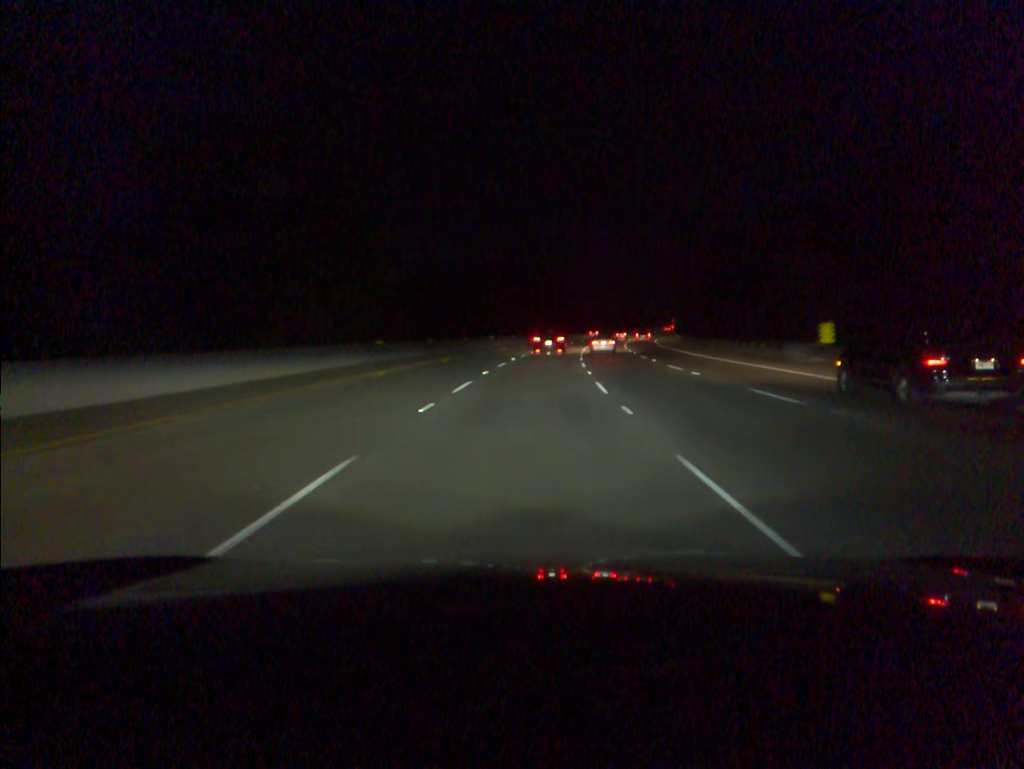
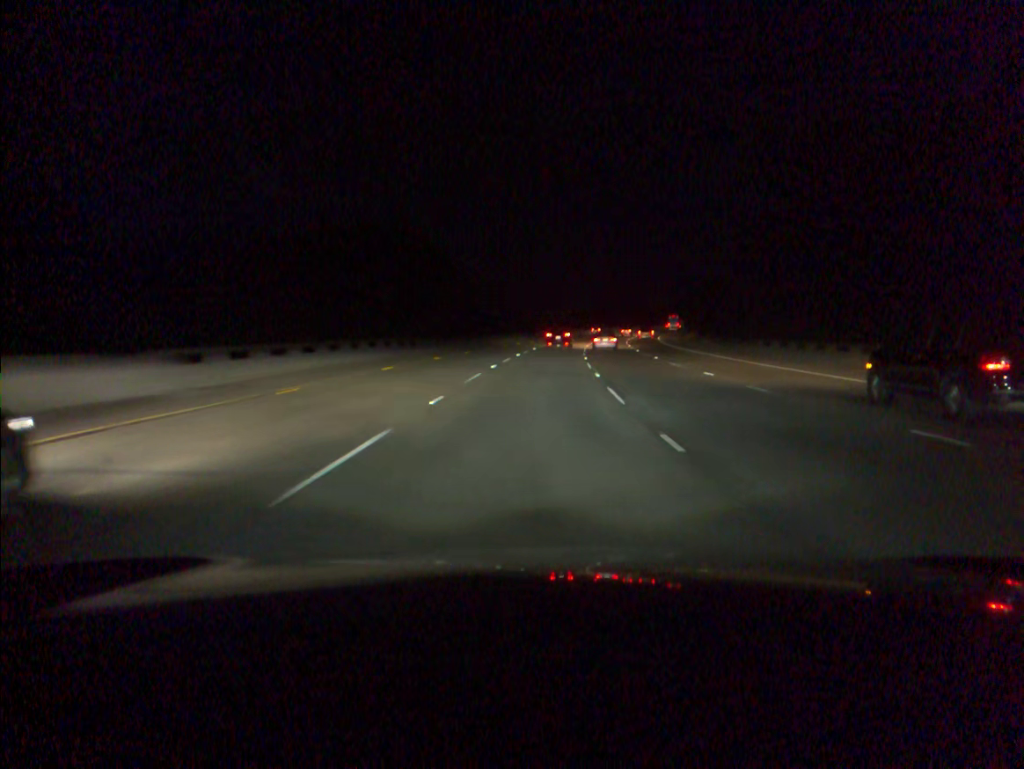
(+5.5, +91.0) m; +7°
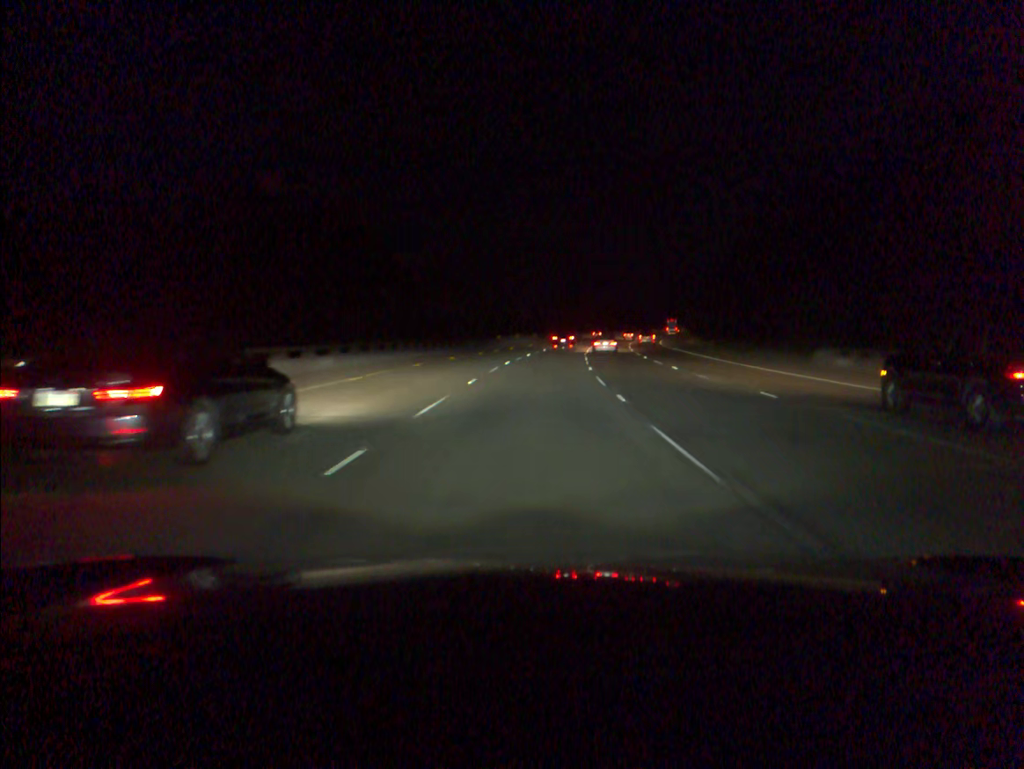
(+0.9, +36.5) m; +3°
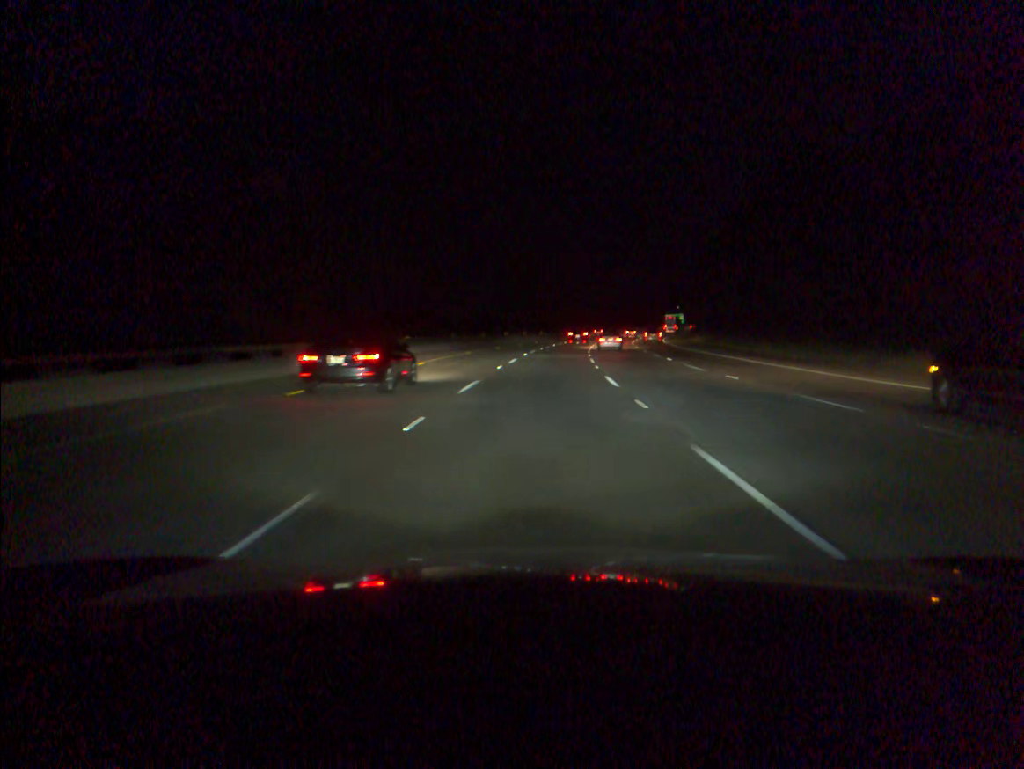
(+2.1, +54.8) m; +5°
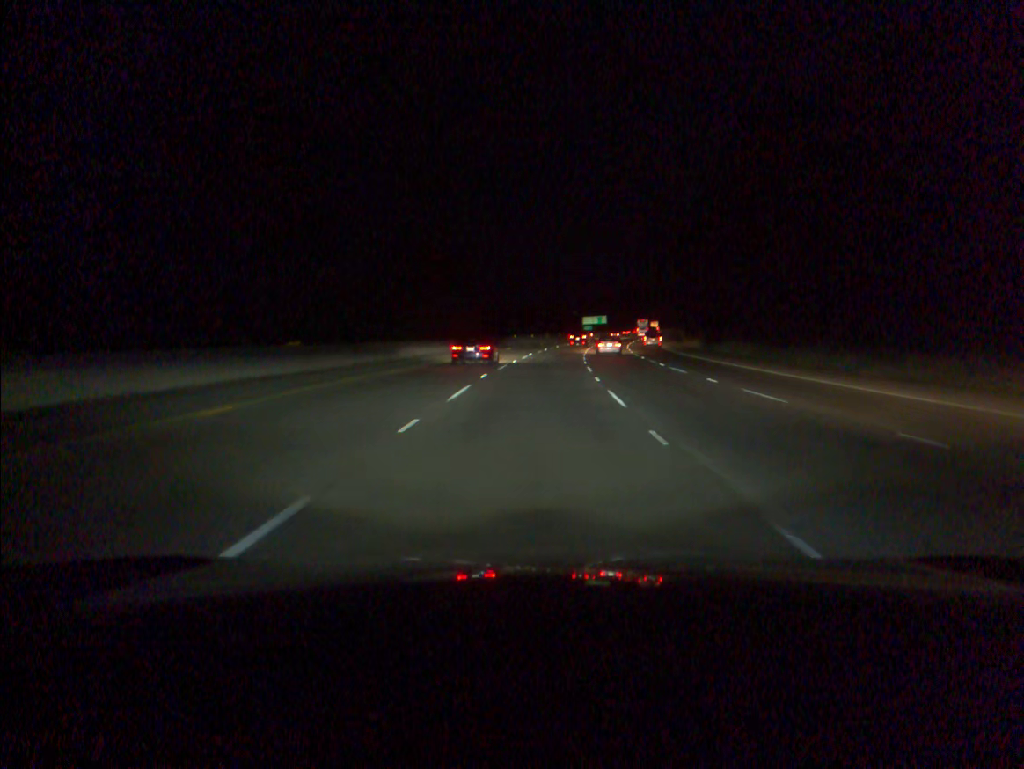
(+6.0, +90.7) m; +8°
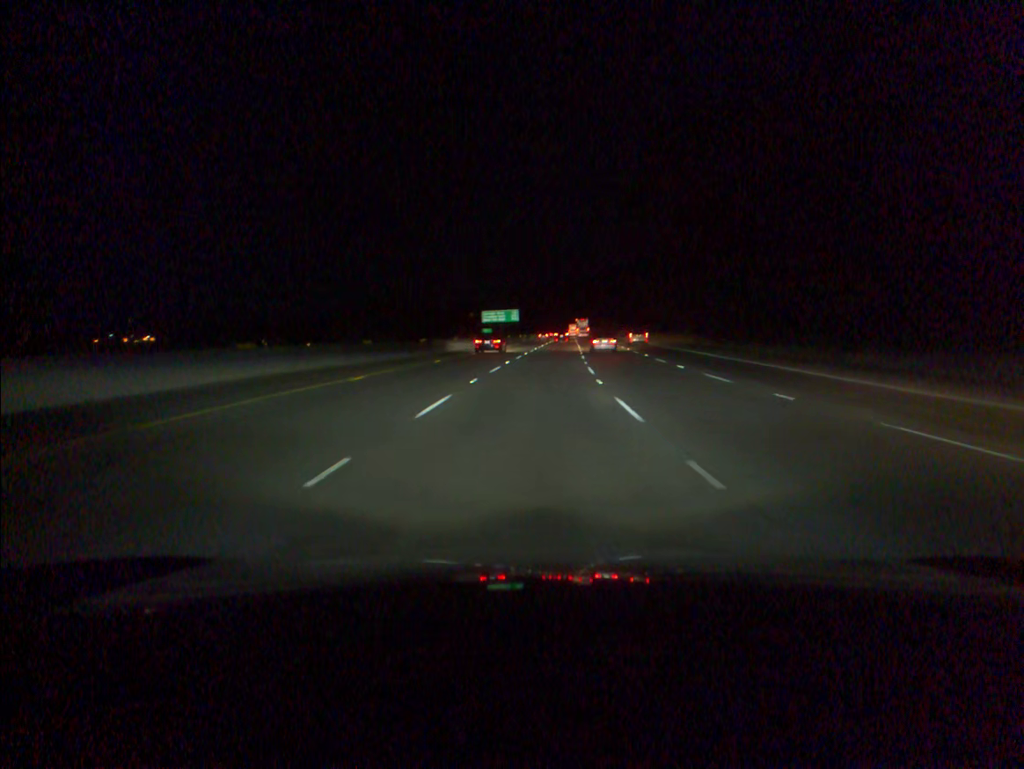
(+5.7, +90.8) m; +7°
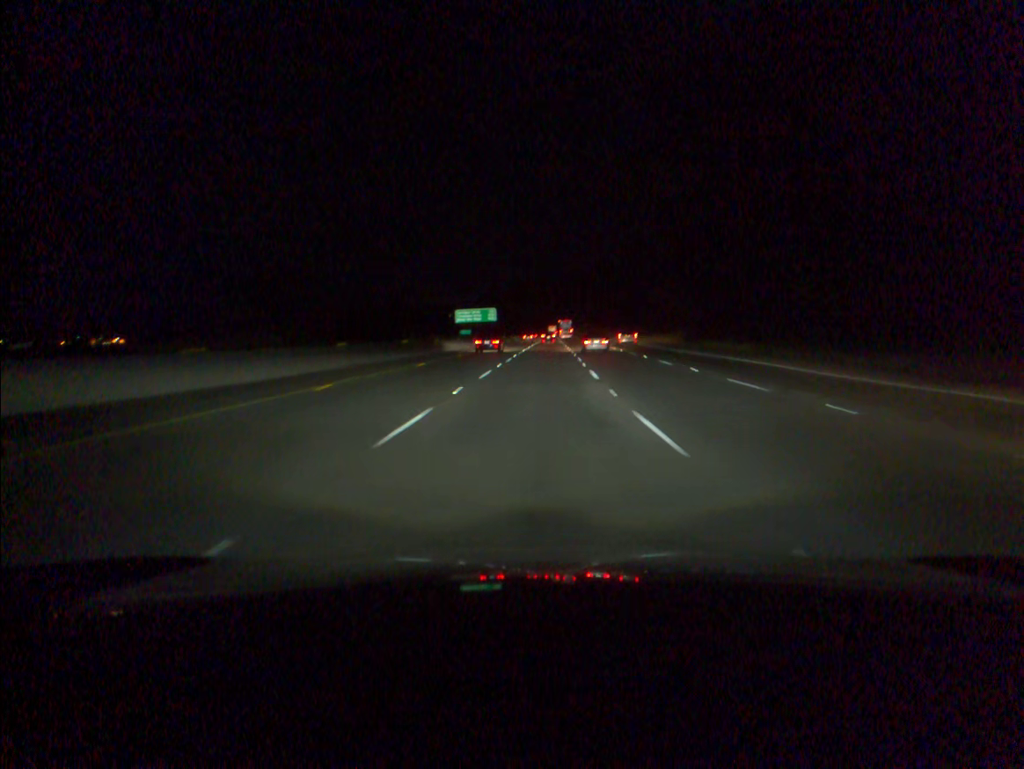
(+0.2, +18.1) m; +1°
